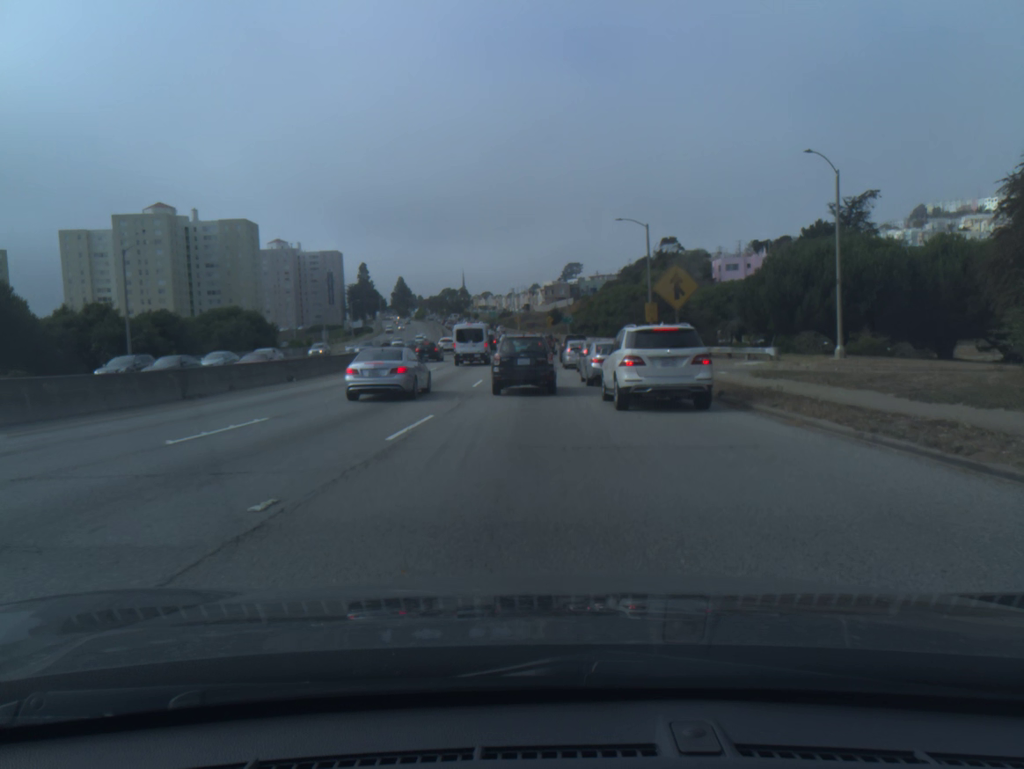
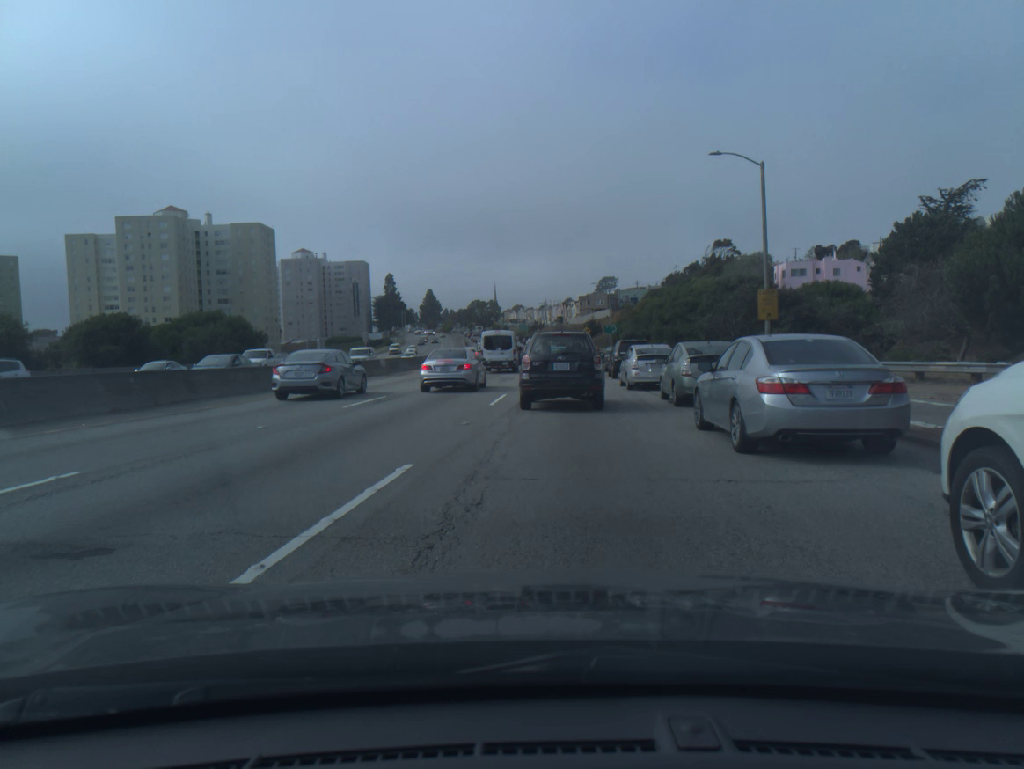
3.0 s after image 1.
(-0.5, +22.7) m; -2°
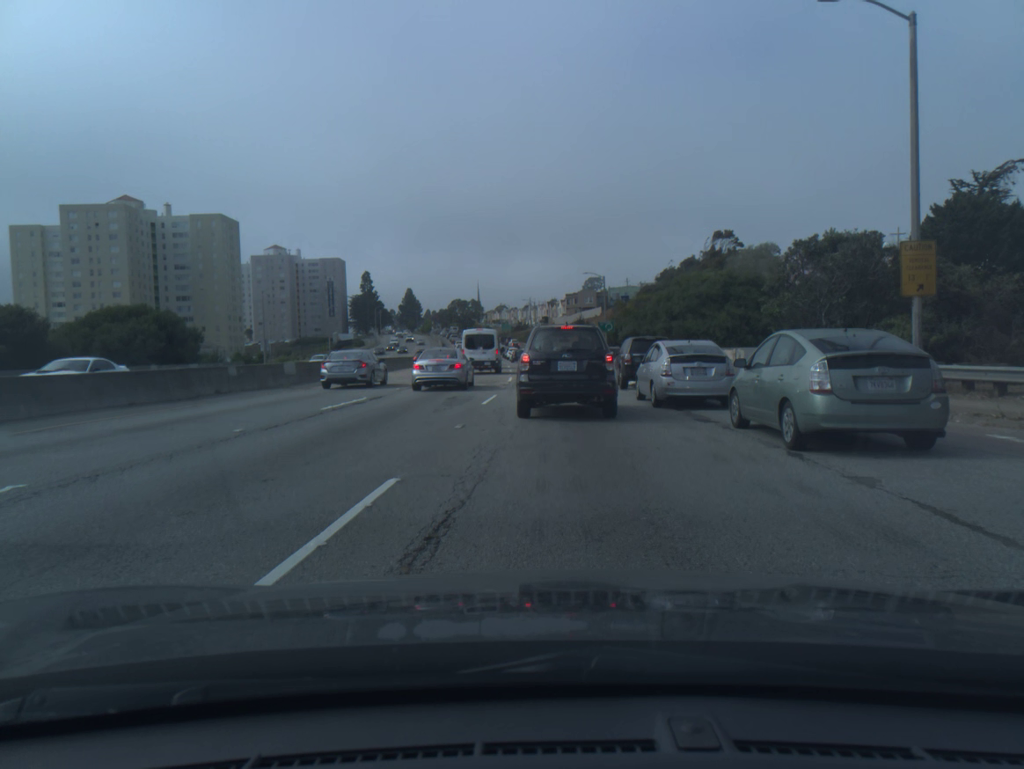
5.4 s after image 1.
(+0.2, +15.3) m; +1°
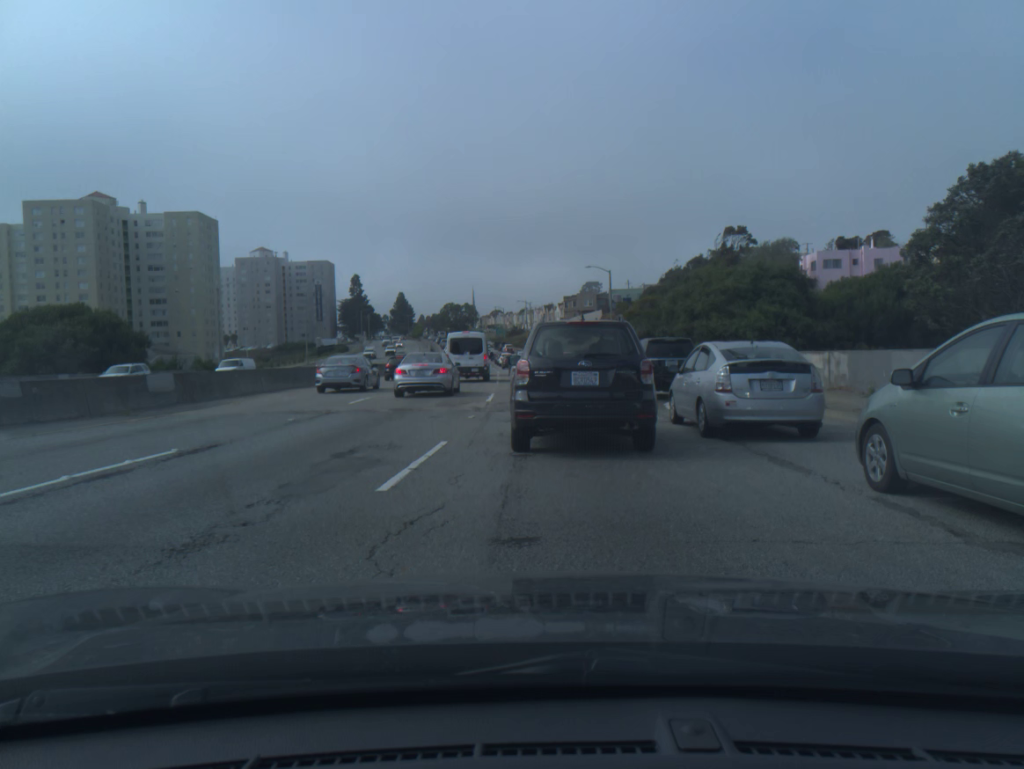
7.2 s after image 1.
(0.0, +11.2) m; 0°
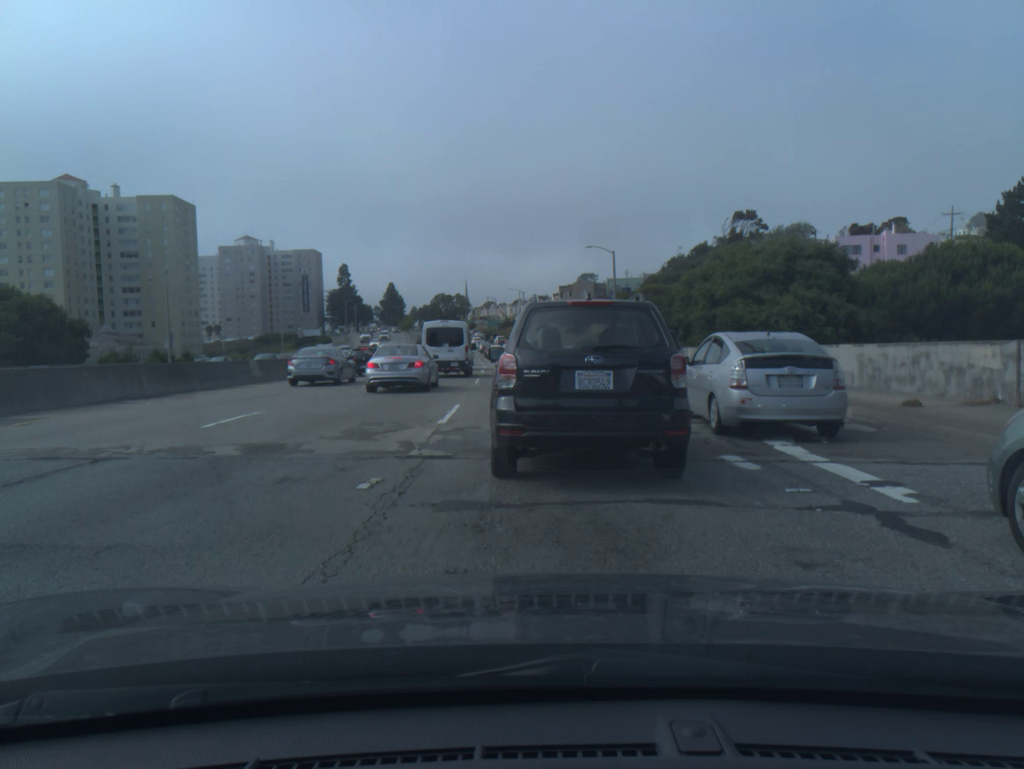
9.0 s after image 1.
(0.0, +9.1) m; 0°
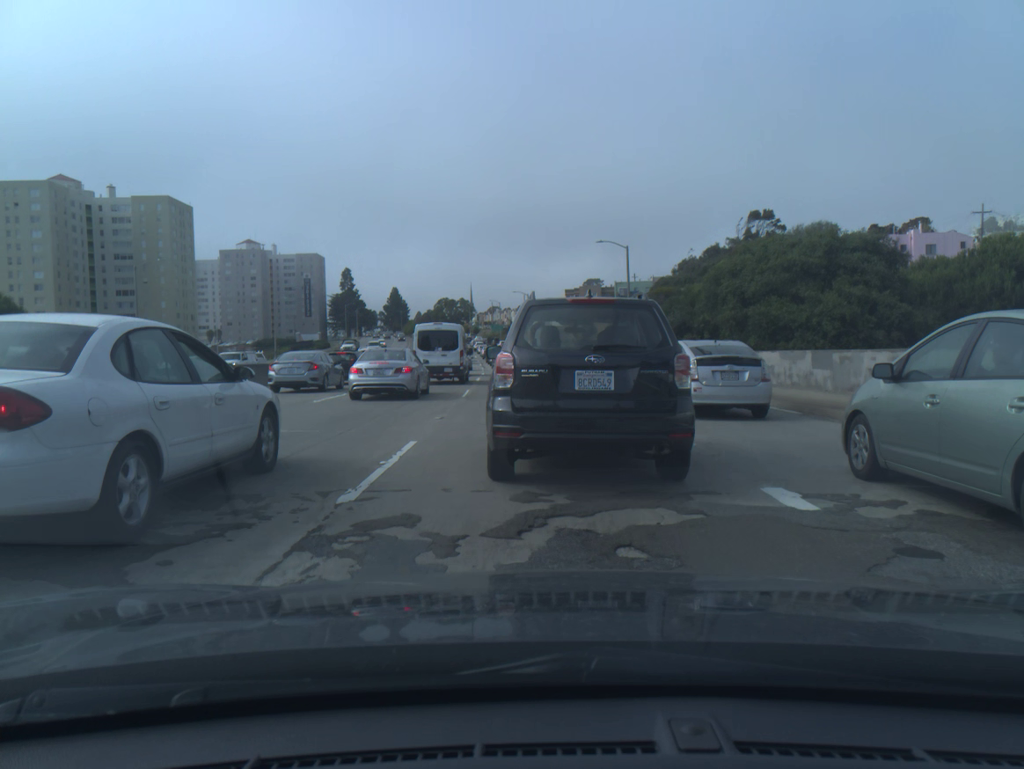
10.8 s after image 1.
(0.0, +6.7) m; 0°
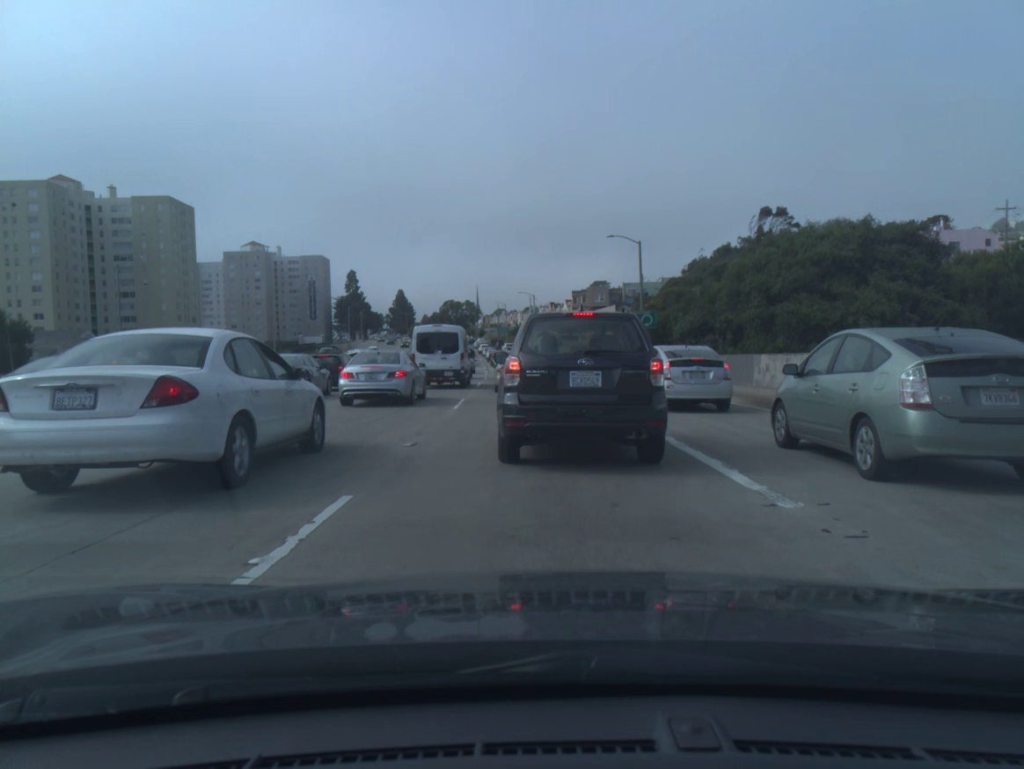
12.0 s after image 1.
(0.0, +3.9) m; -1°
